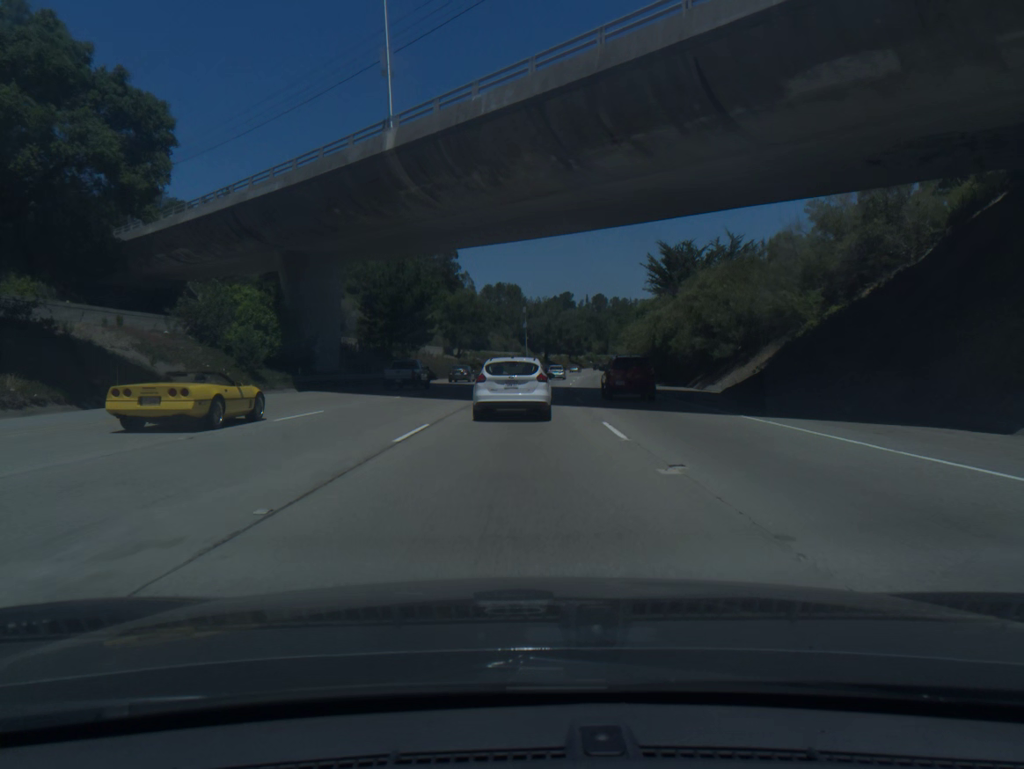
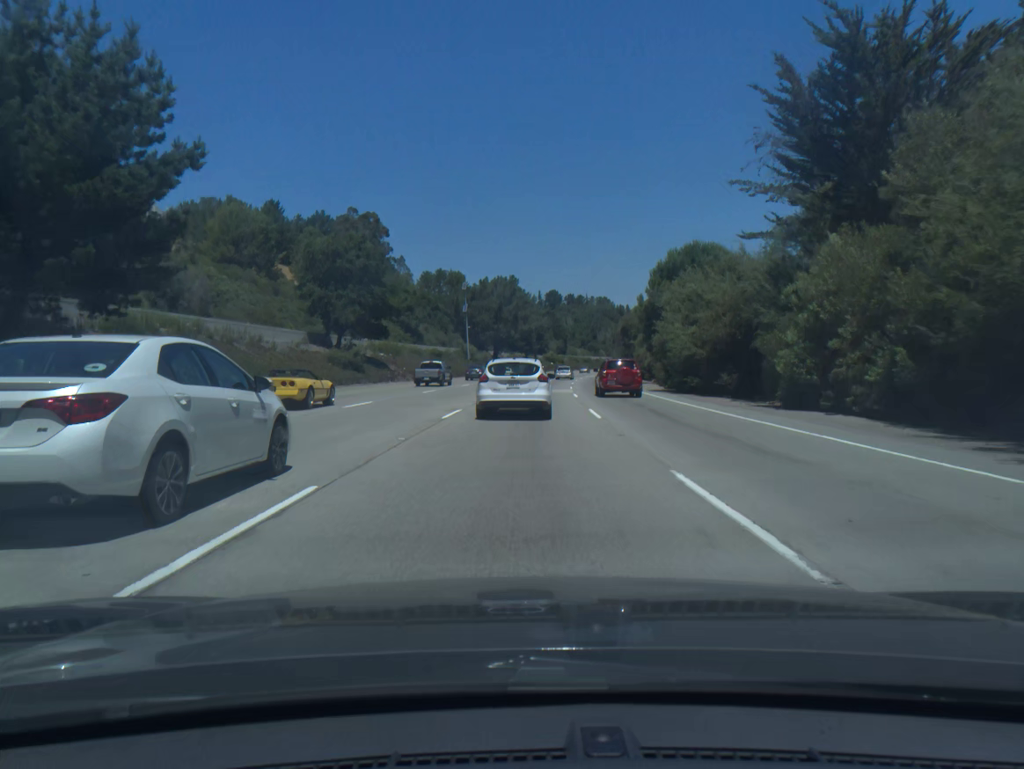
(+1.6, +52.3) m; +4°
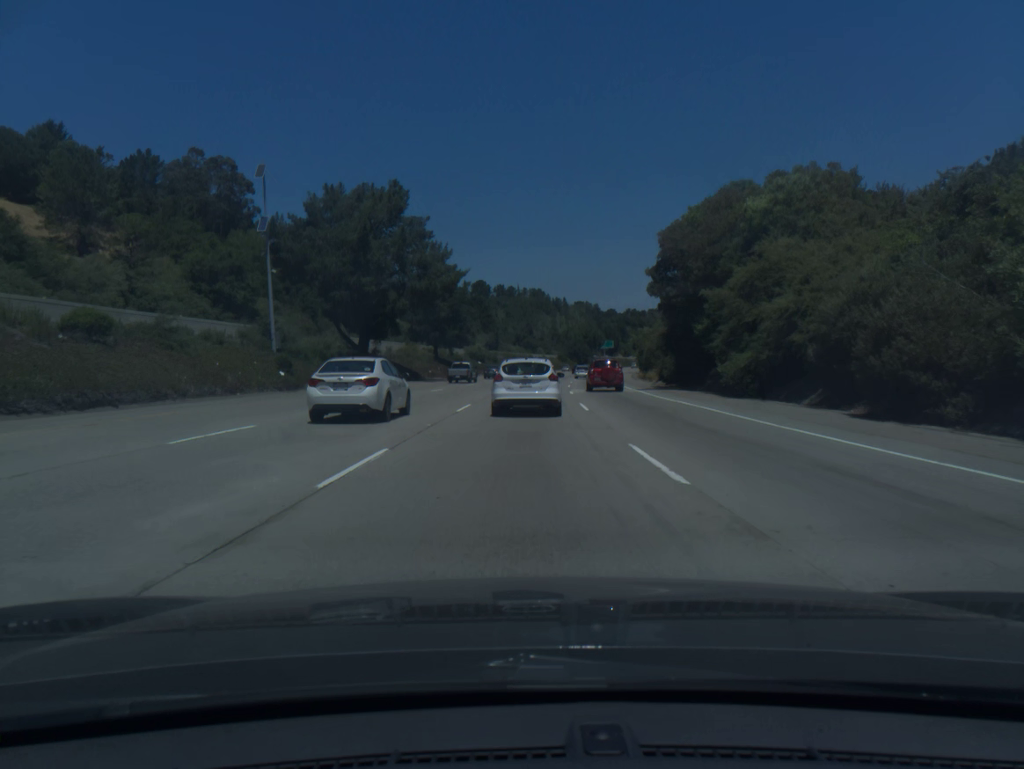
(+3.3, +69.0) m; +5°
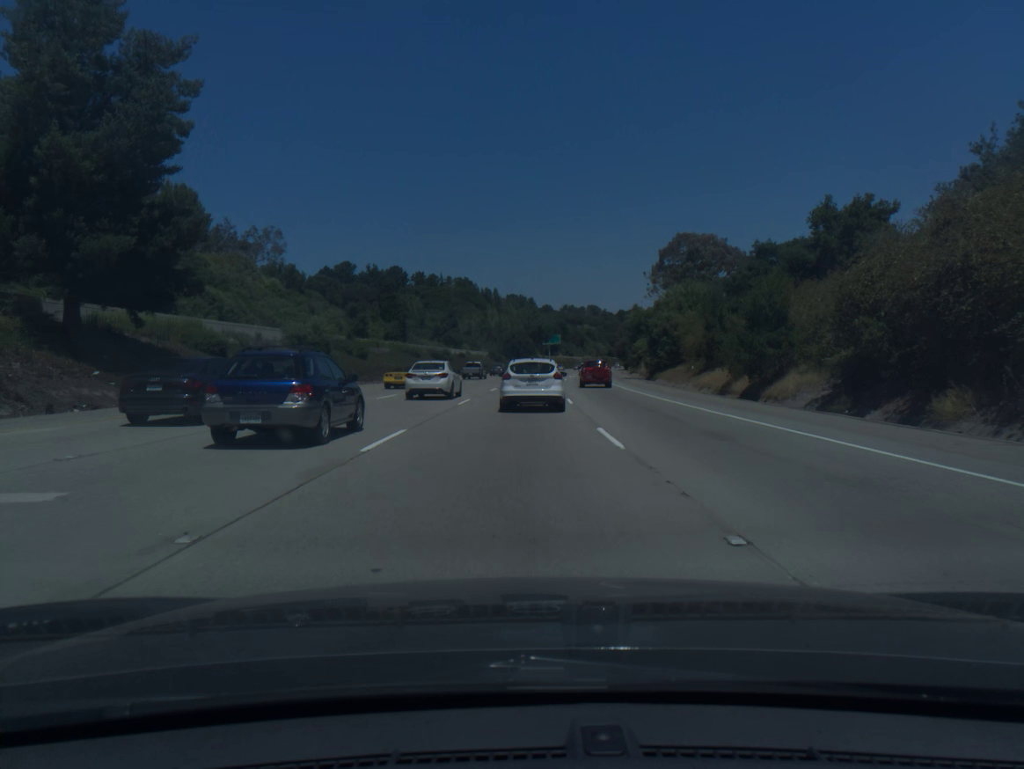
(+3.2, +69.4) m; +5°
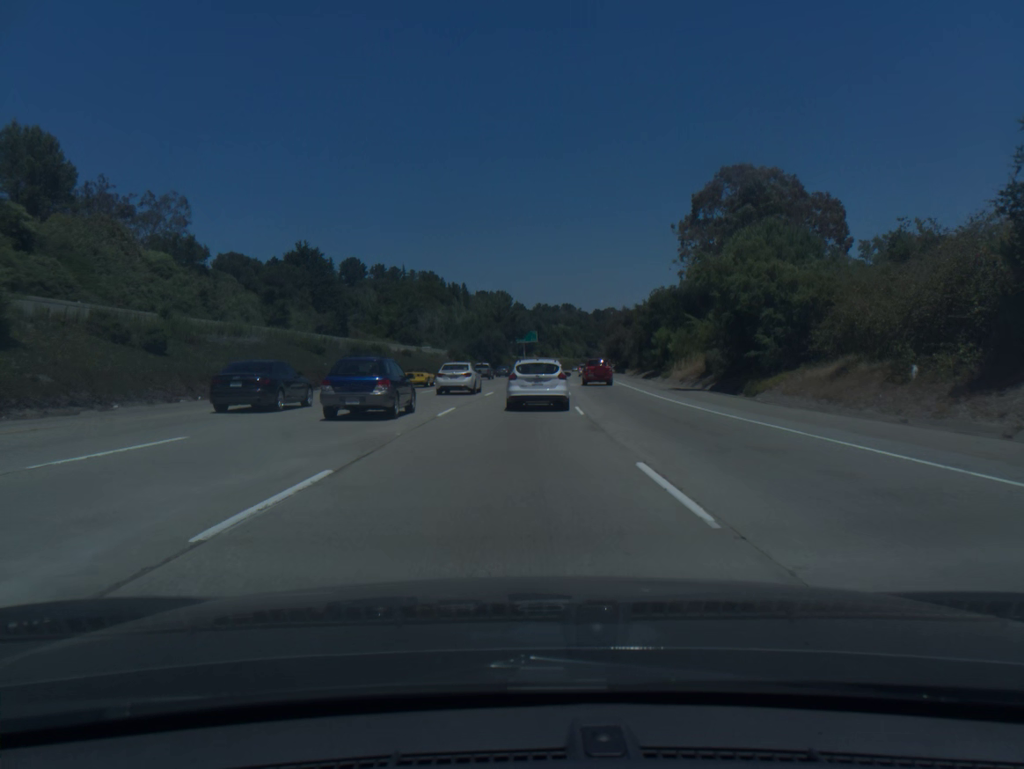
(+0.6, +34.9) m; +2°
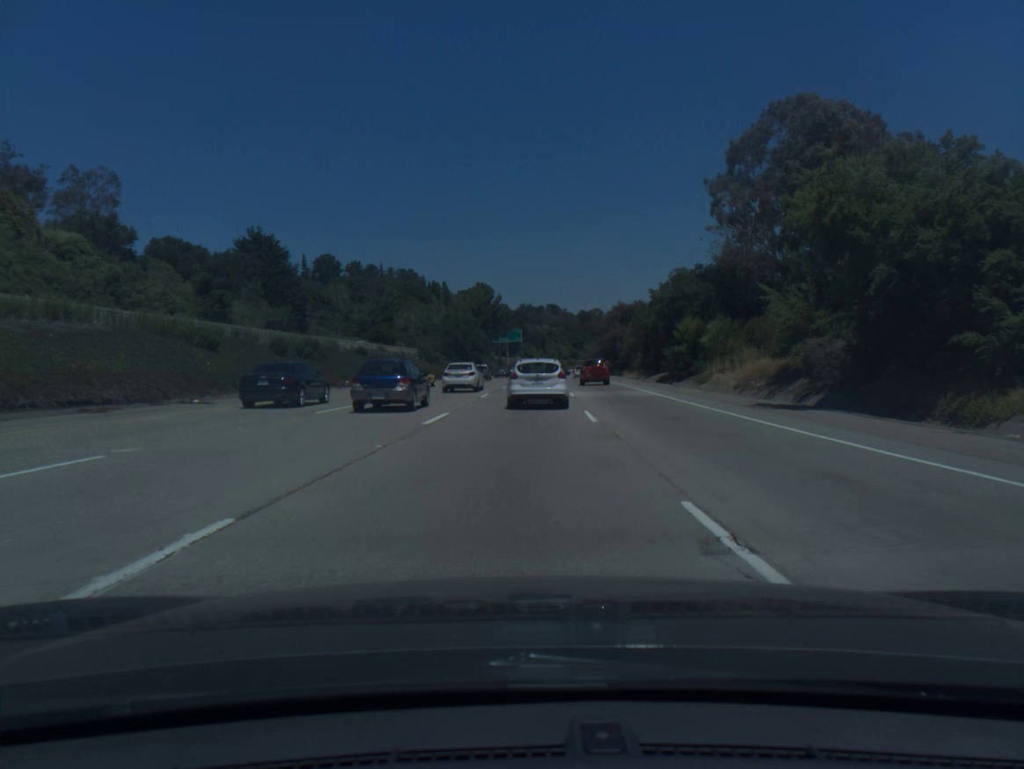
(+0.2, +17.5) m; +1°
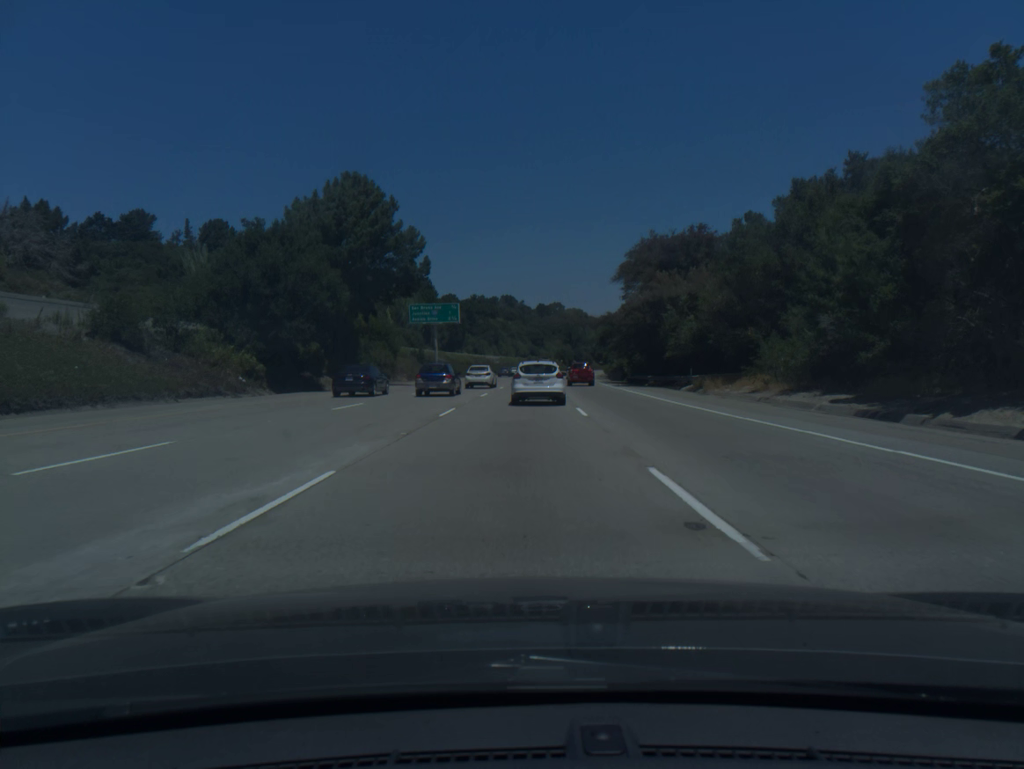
(+2.5, +70.4) m; +3°
